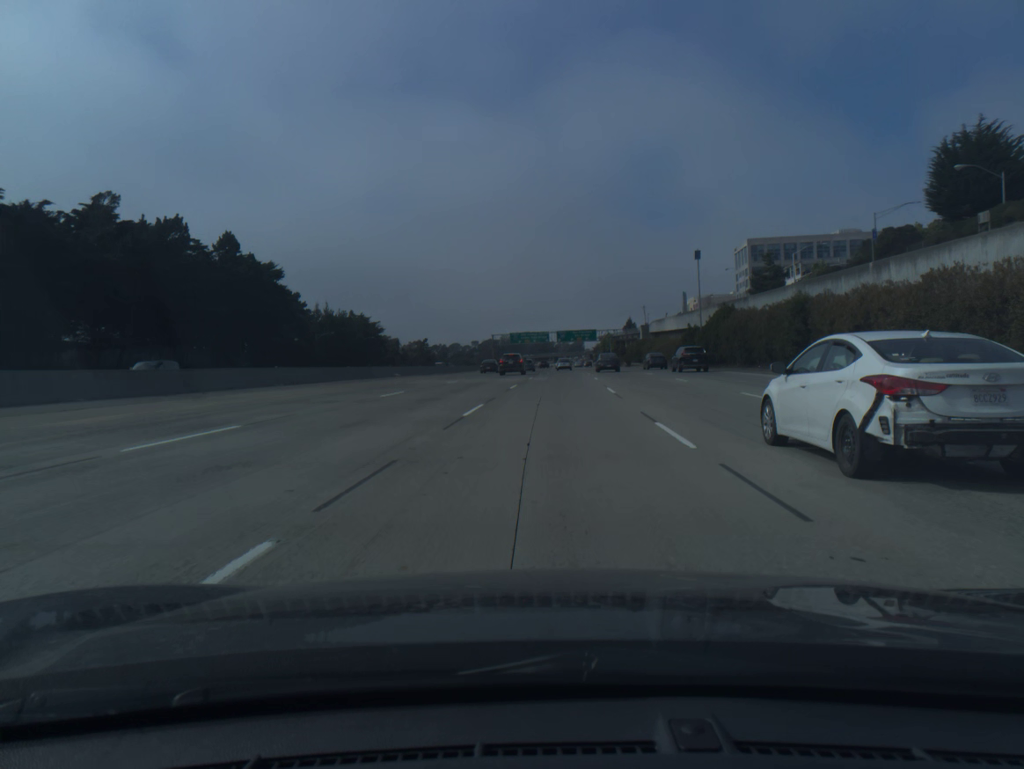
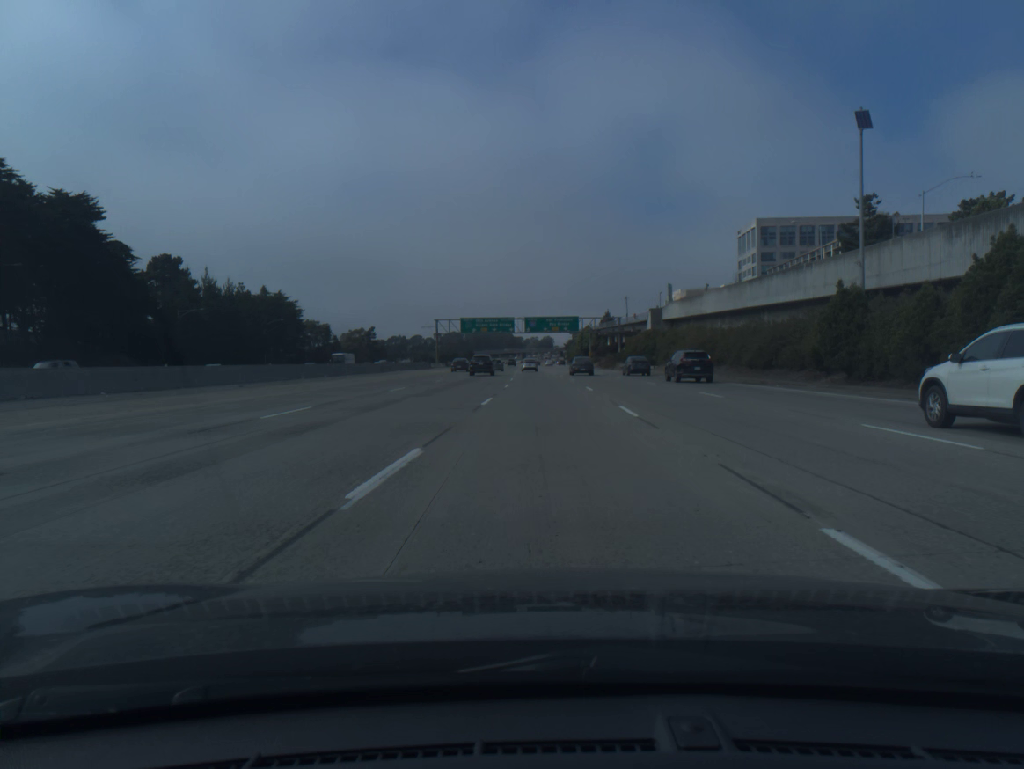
(+1.2, +52.1) m; +2°
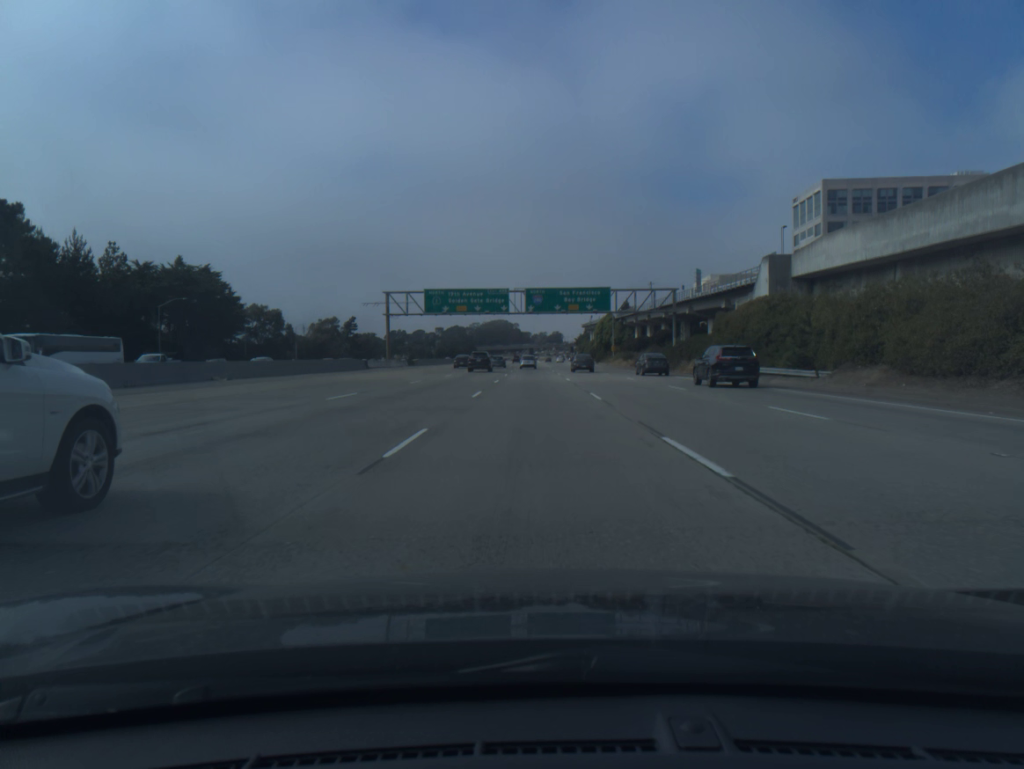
(0.0, +52.2) m; -1°
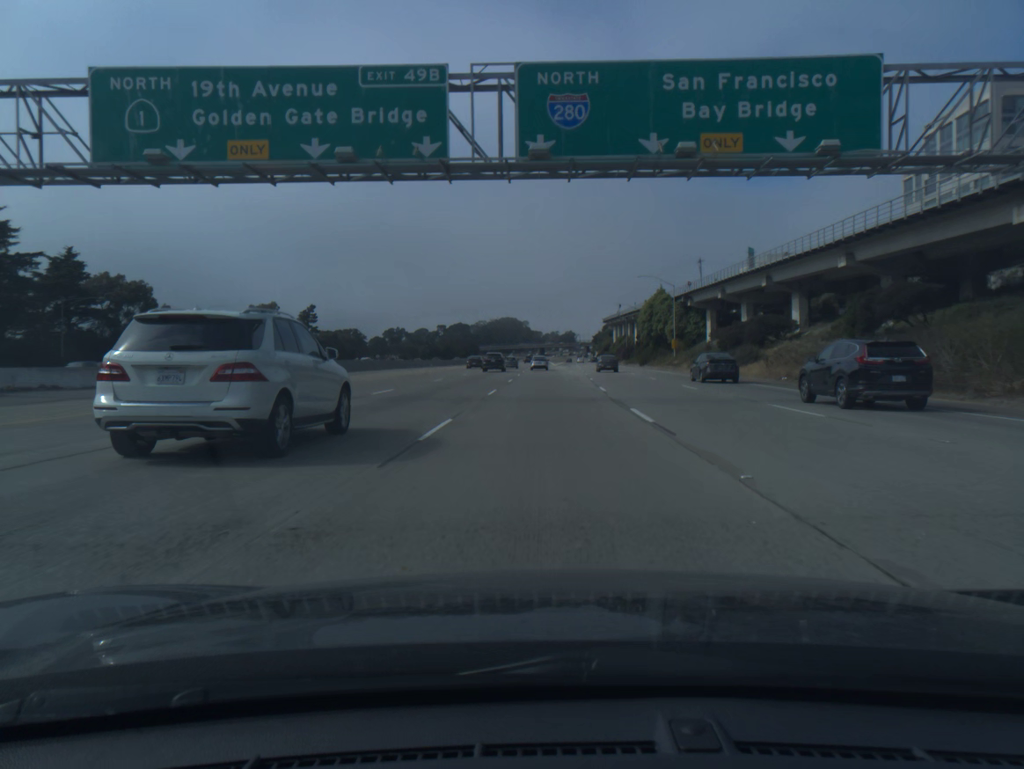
(-0.8, +69.8) m; -1°
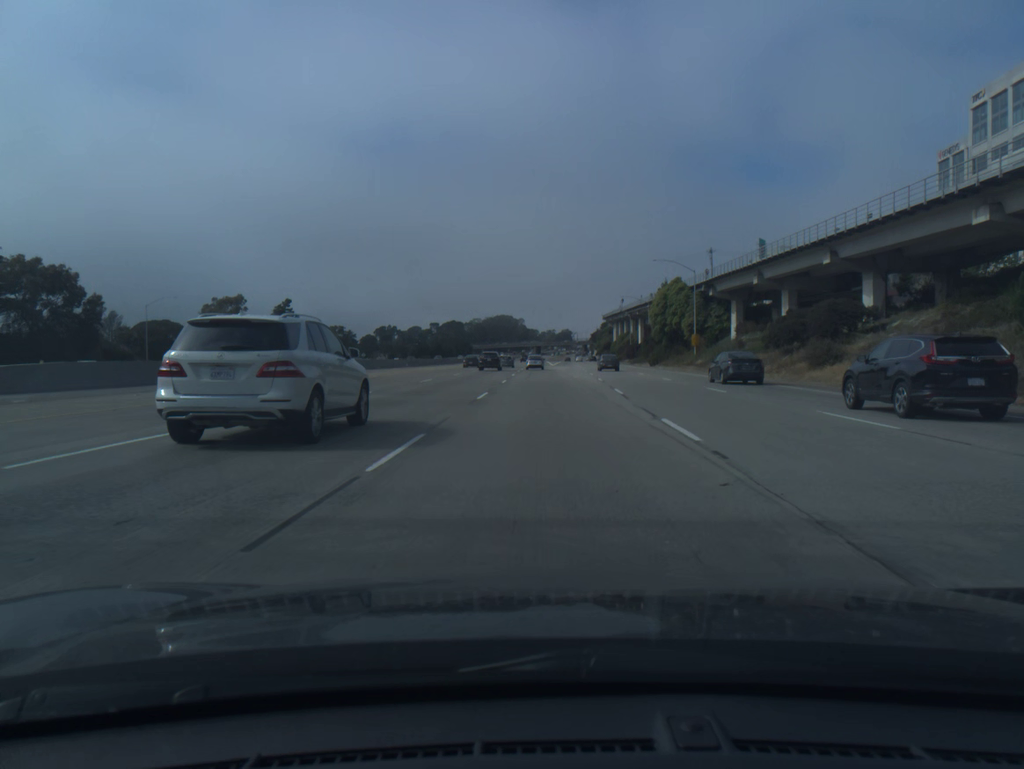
(0.0, +17.5) m; 0°
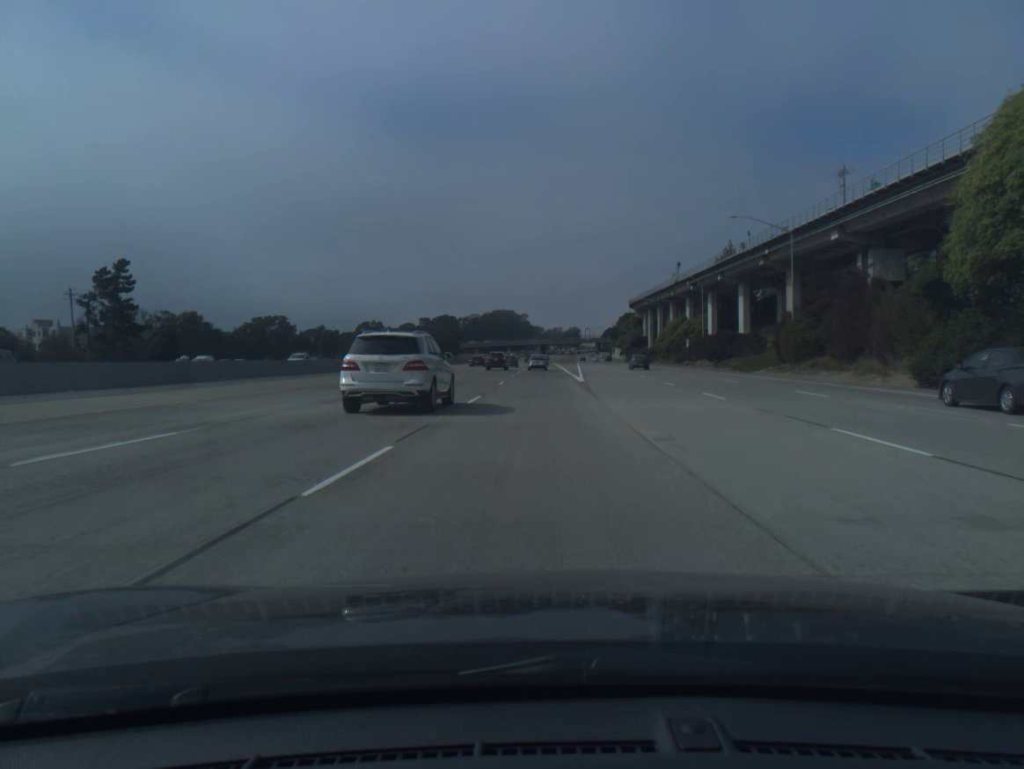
(+0.2, +87.0) m; 0°
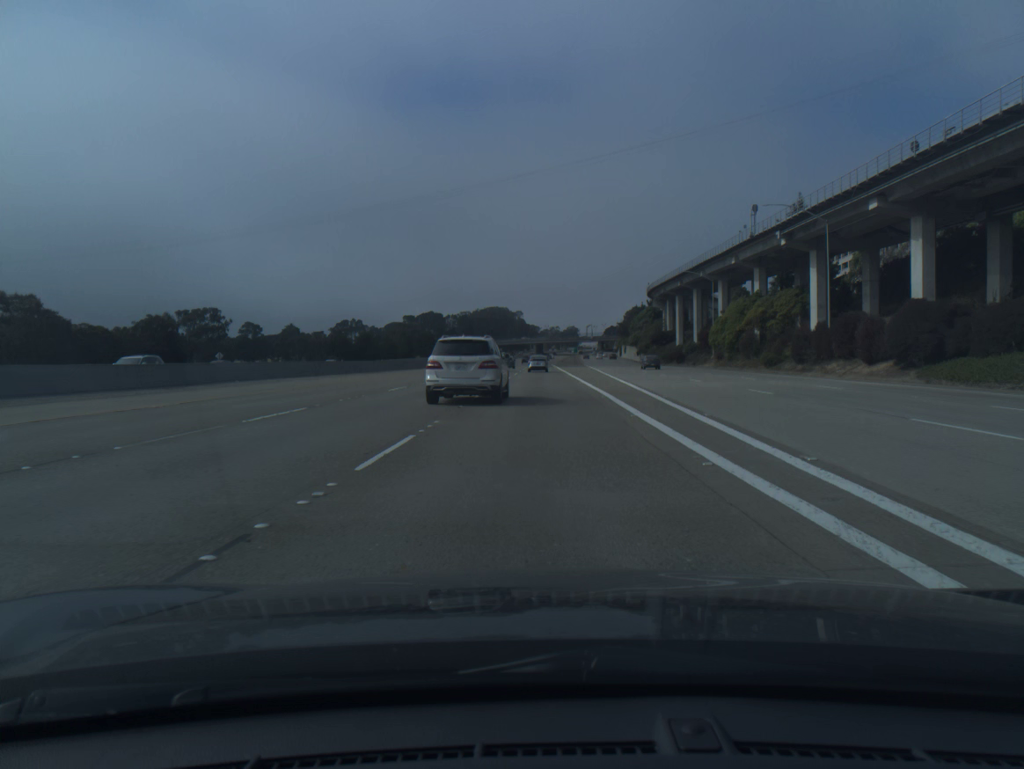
(+0.1, +52.0) m; 0°
